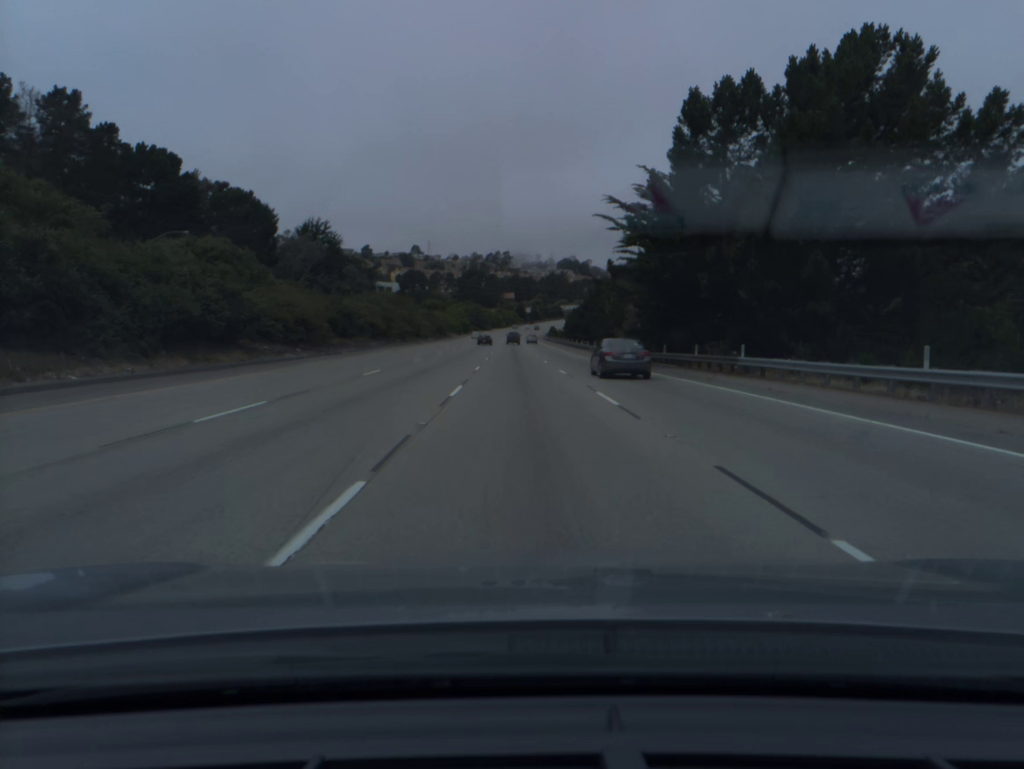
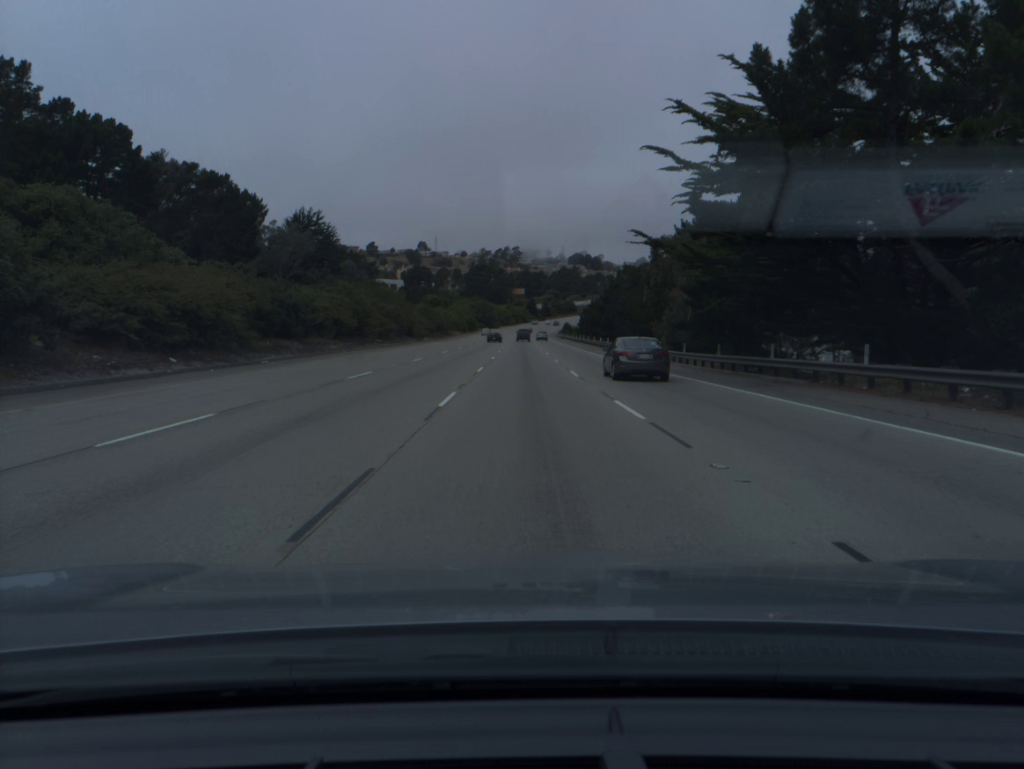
(-0.1, +17.6) m; -1°
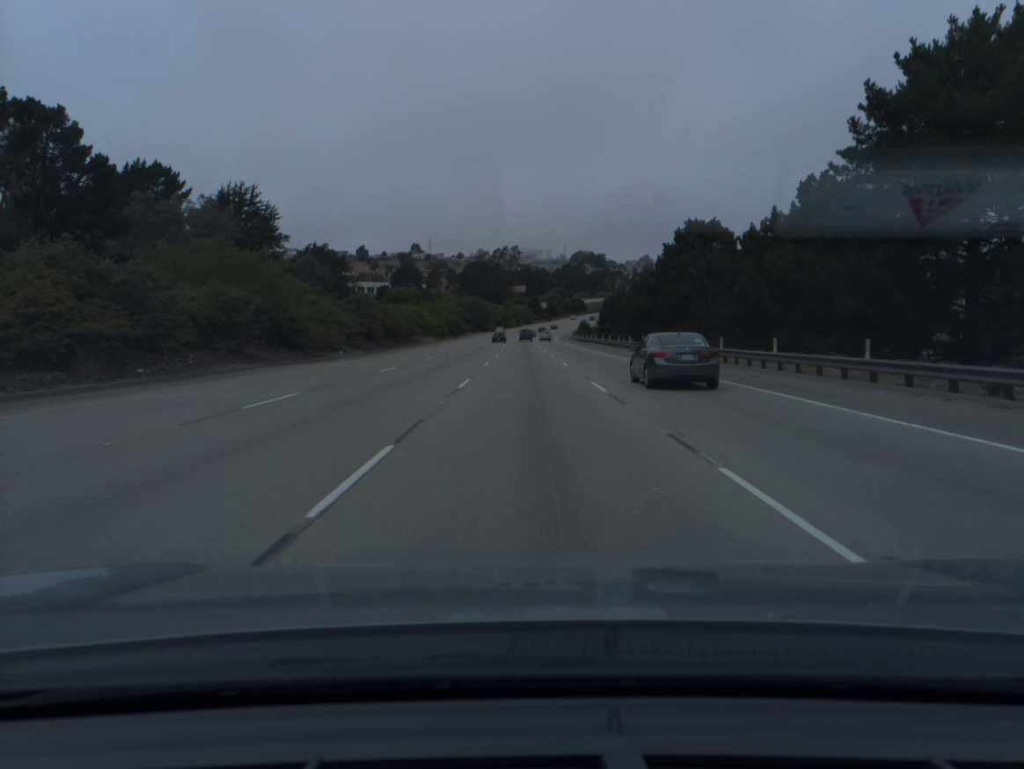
(-0.2, +53.1) m; 0°
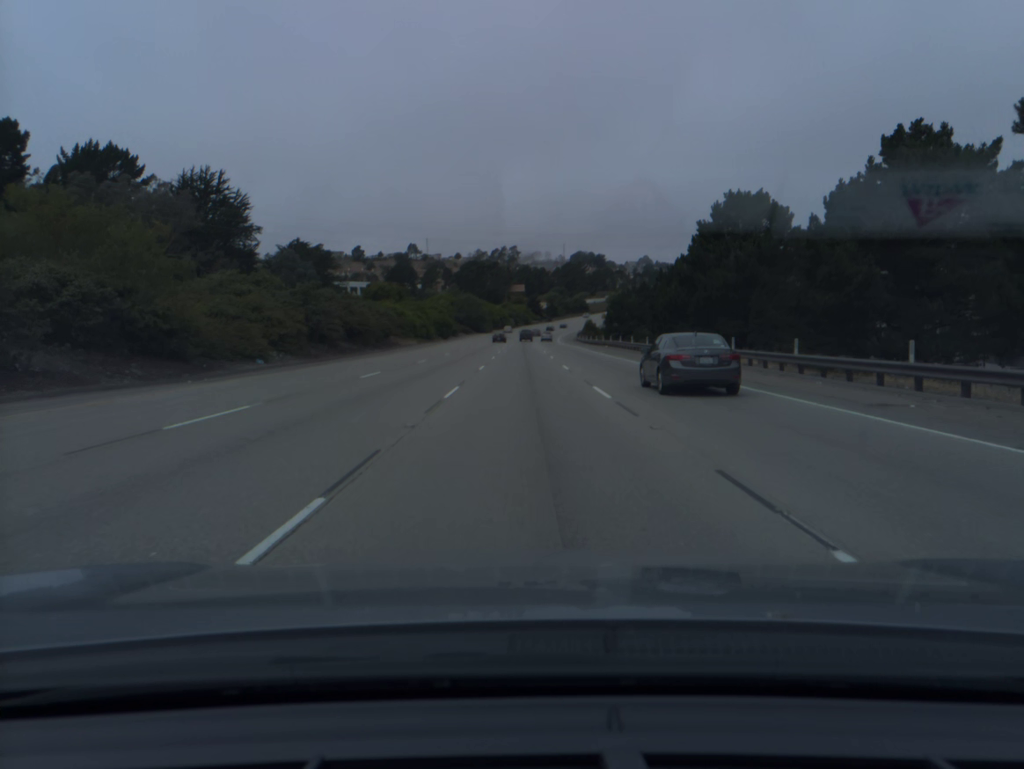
(0.0, +17.8) m; 0°
